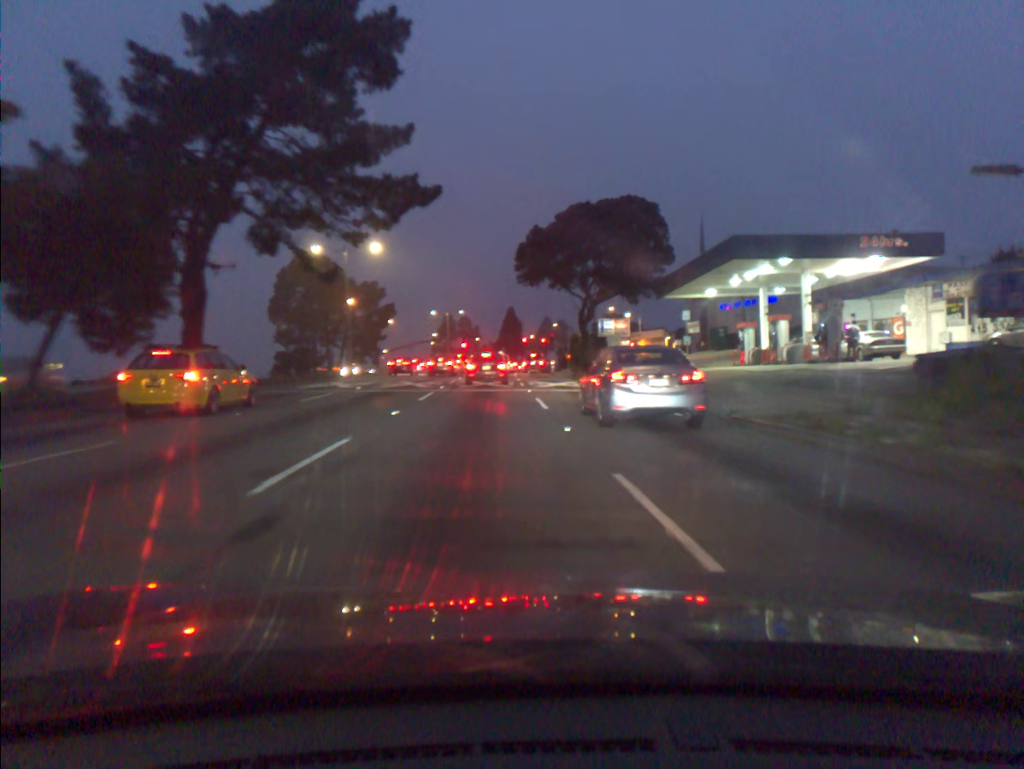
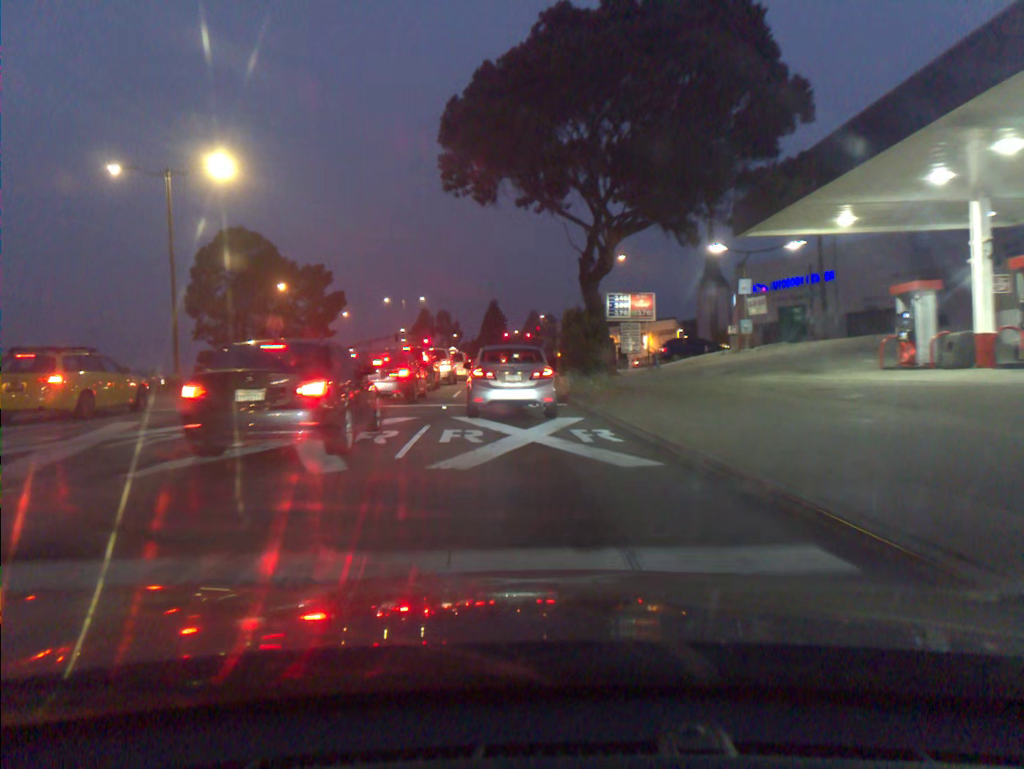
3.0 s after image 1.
(+0.6, +24.0) m; -1°
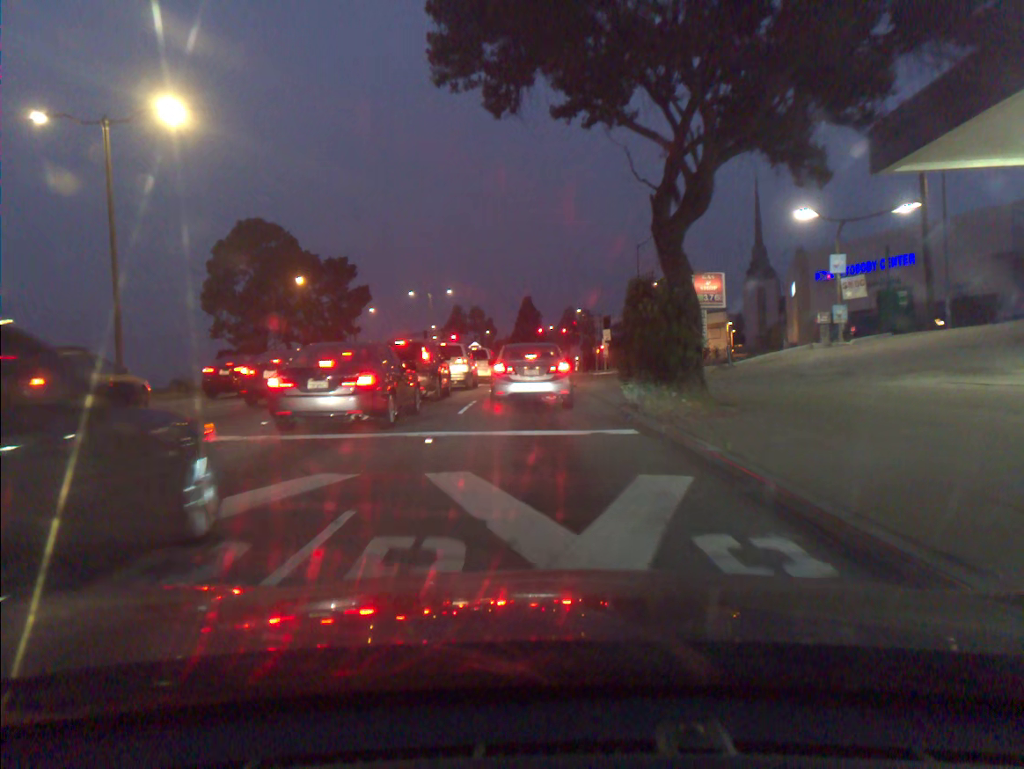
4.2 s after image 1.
(-0.1, +7.9) m; -2°
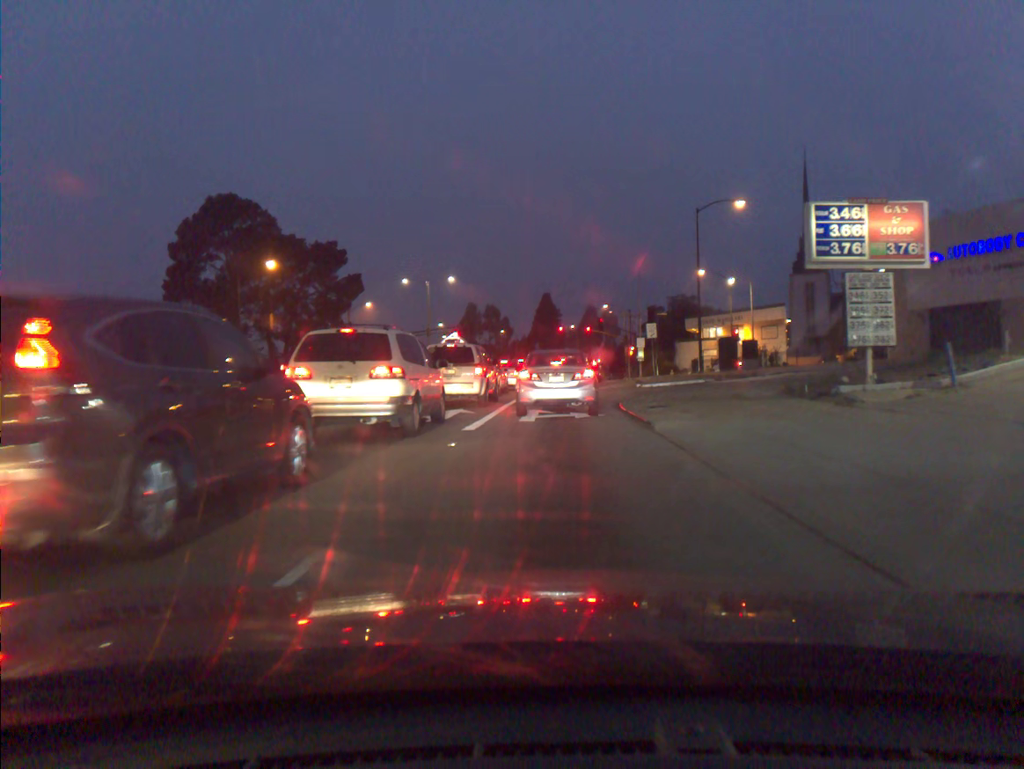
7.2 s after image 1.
(-0.1, +15.9) m; 0°
